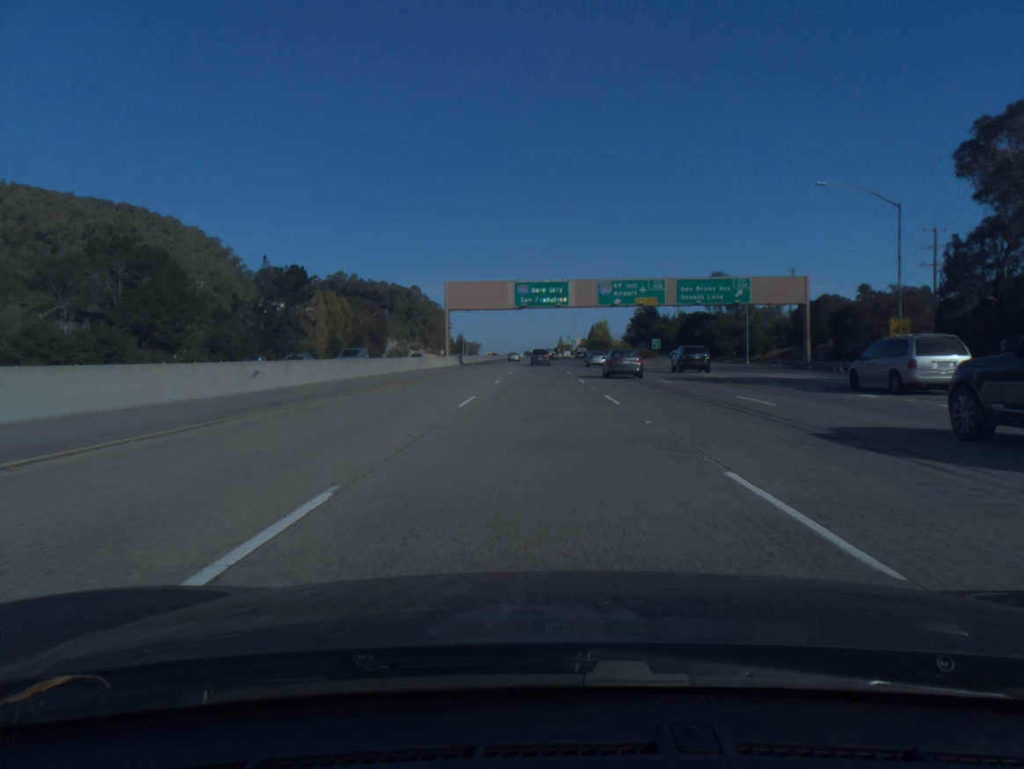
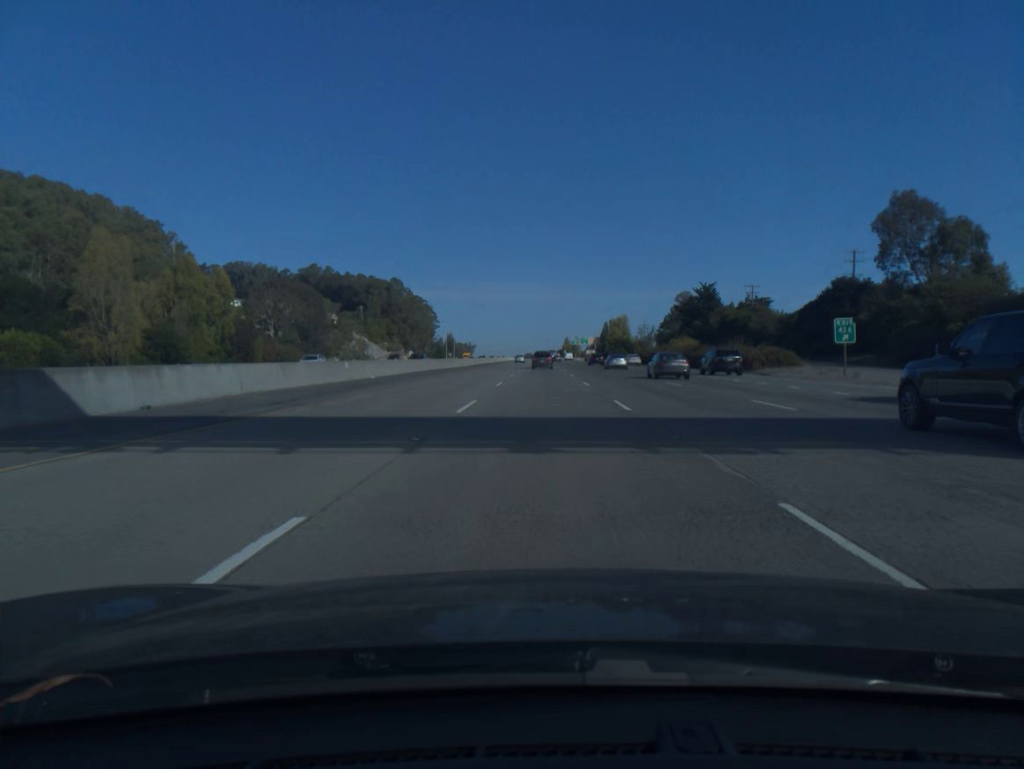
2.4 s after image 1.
(0.0, +74.6) m; 0°
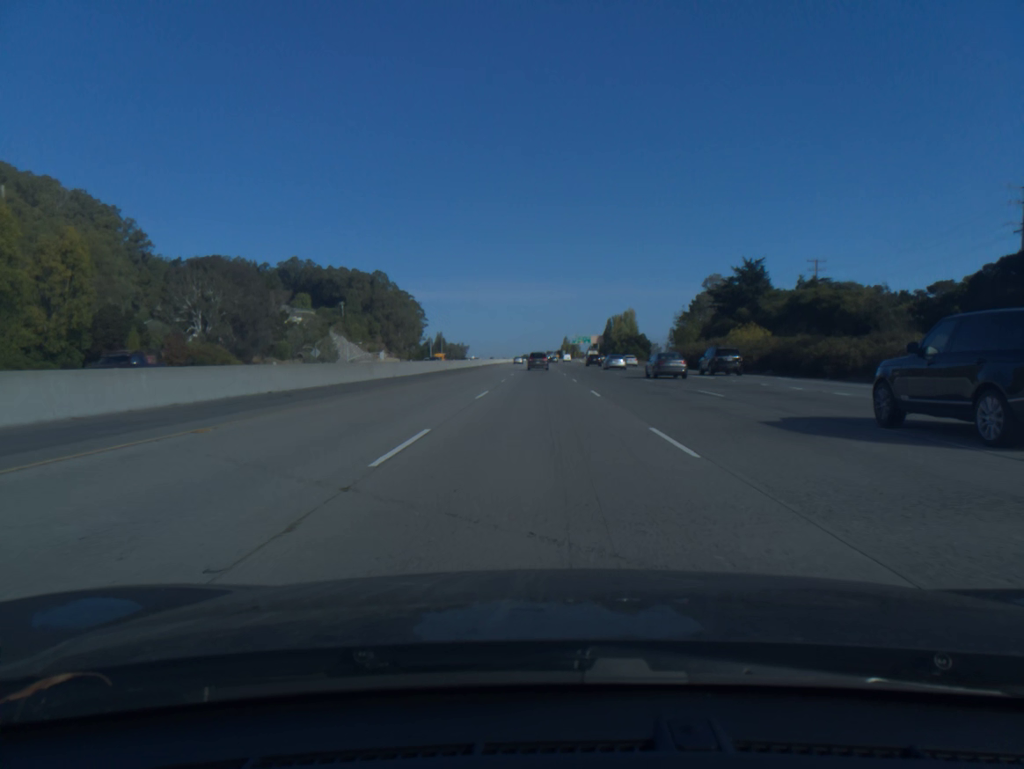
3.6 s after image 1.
(+0.1, +37.0) m; 0°
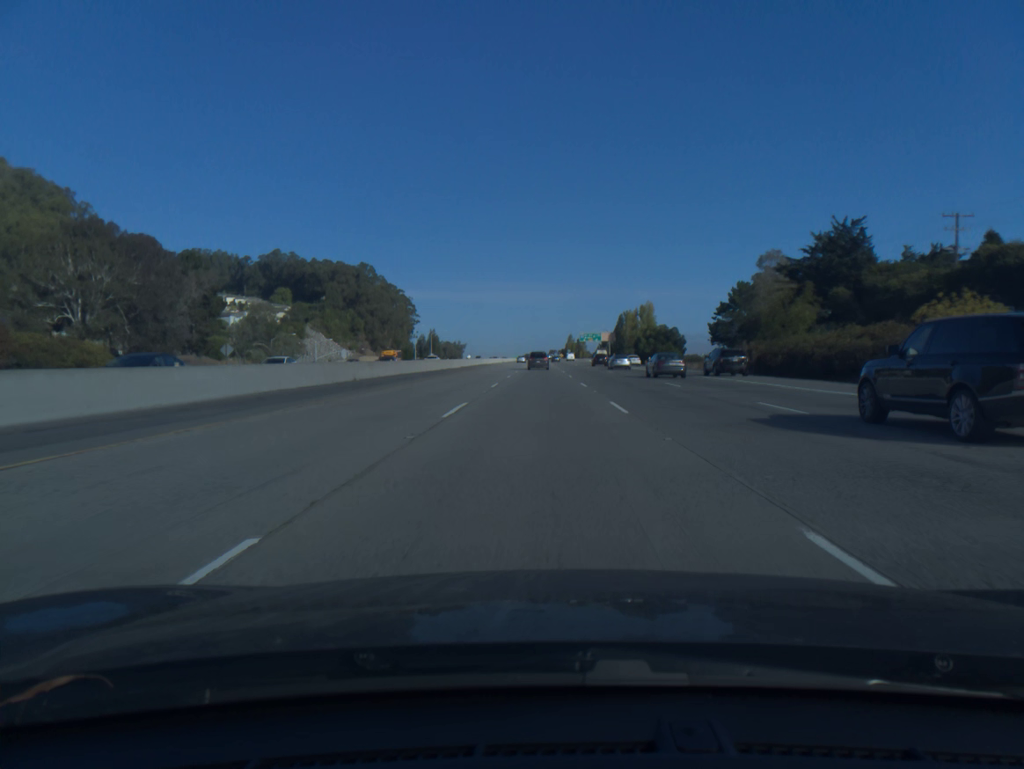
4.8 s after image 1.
(0.0, +36.8) m; 0°
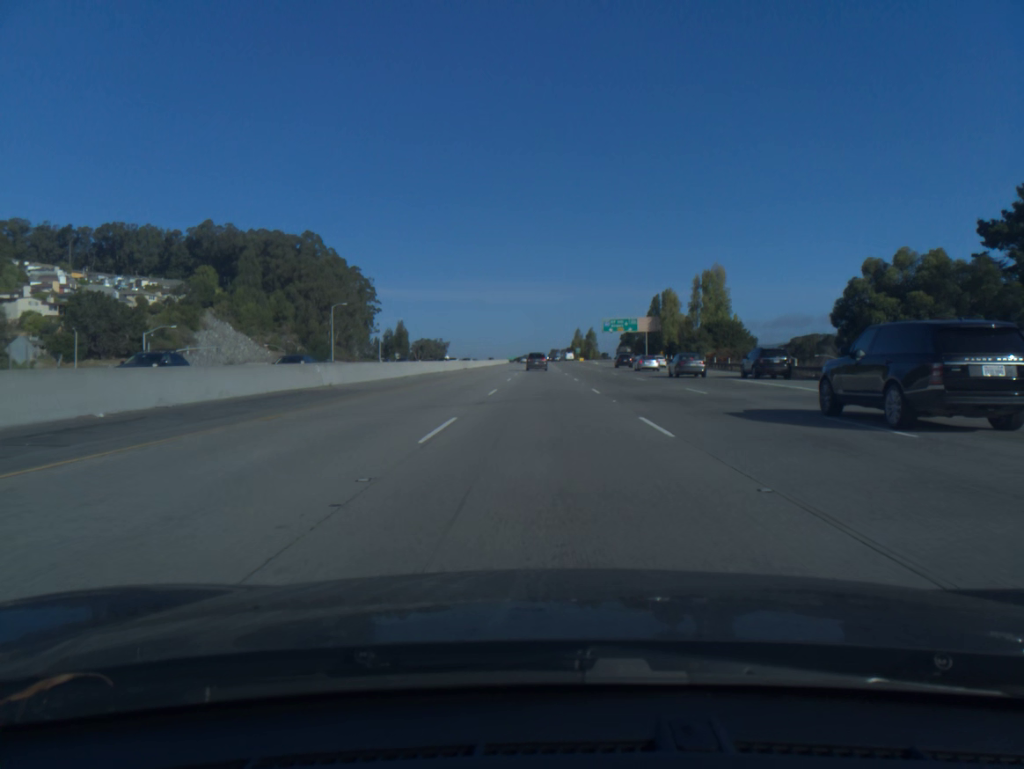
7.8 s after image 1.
(-0.2, +91.8) m; 0°
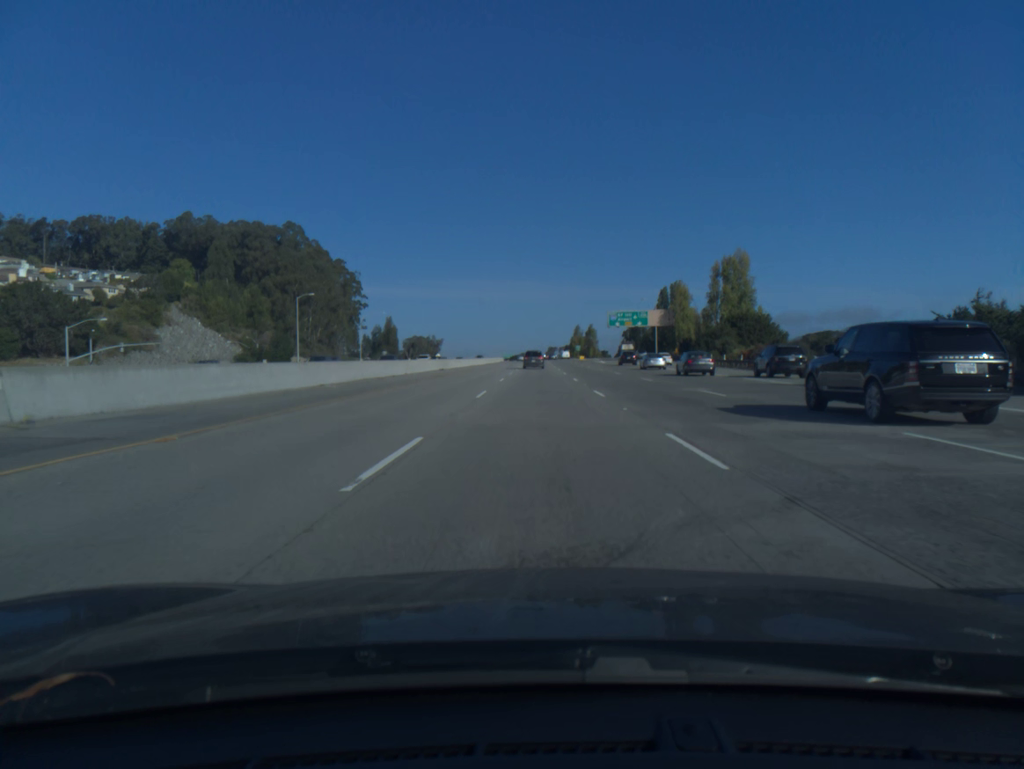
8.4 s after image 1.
(+0.1, +18.5) m; 0°
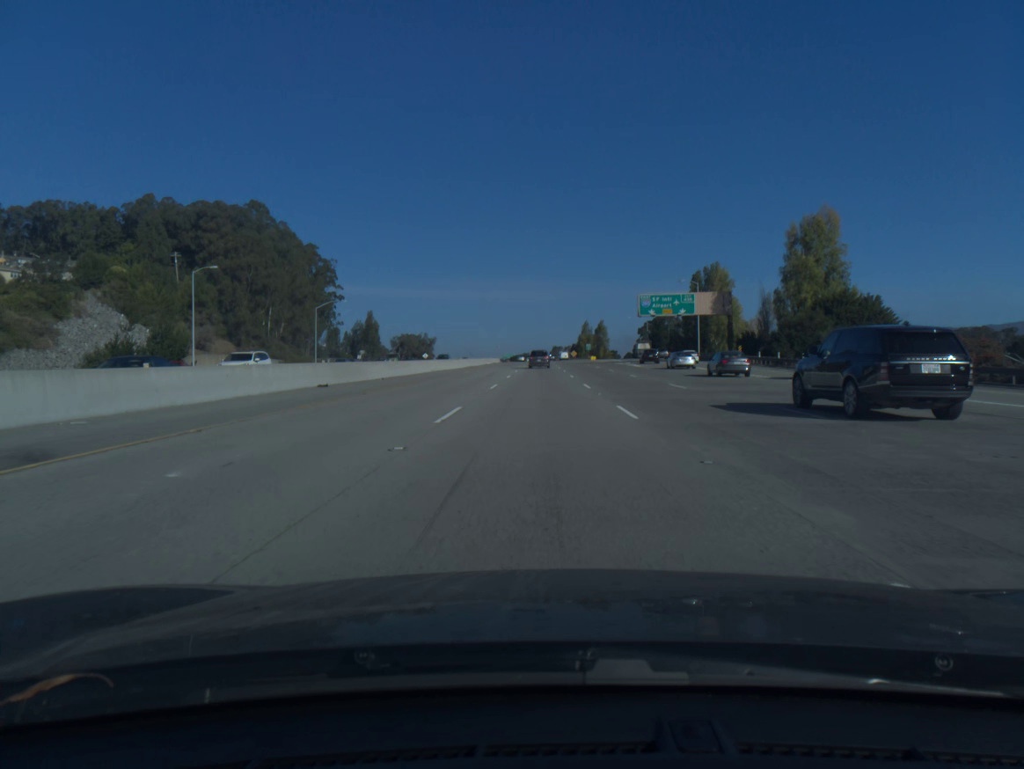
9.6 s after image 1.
(-0.1, +37.1) m; 0°
